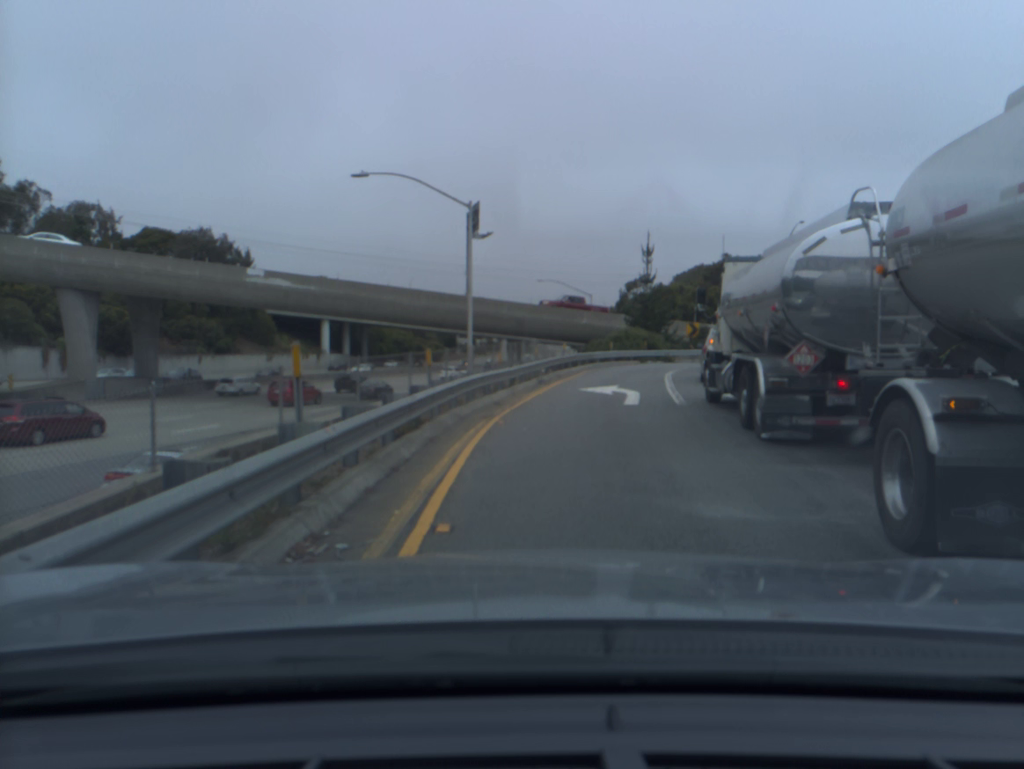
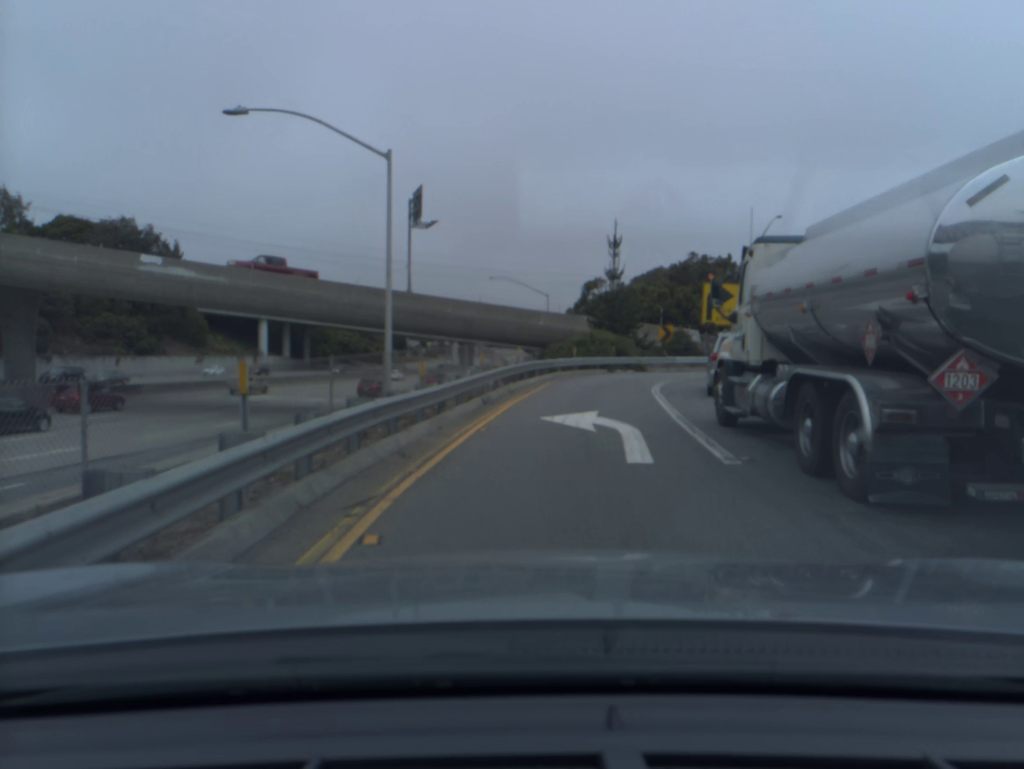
(+0.2, +7.3) m; +3°
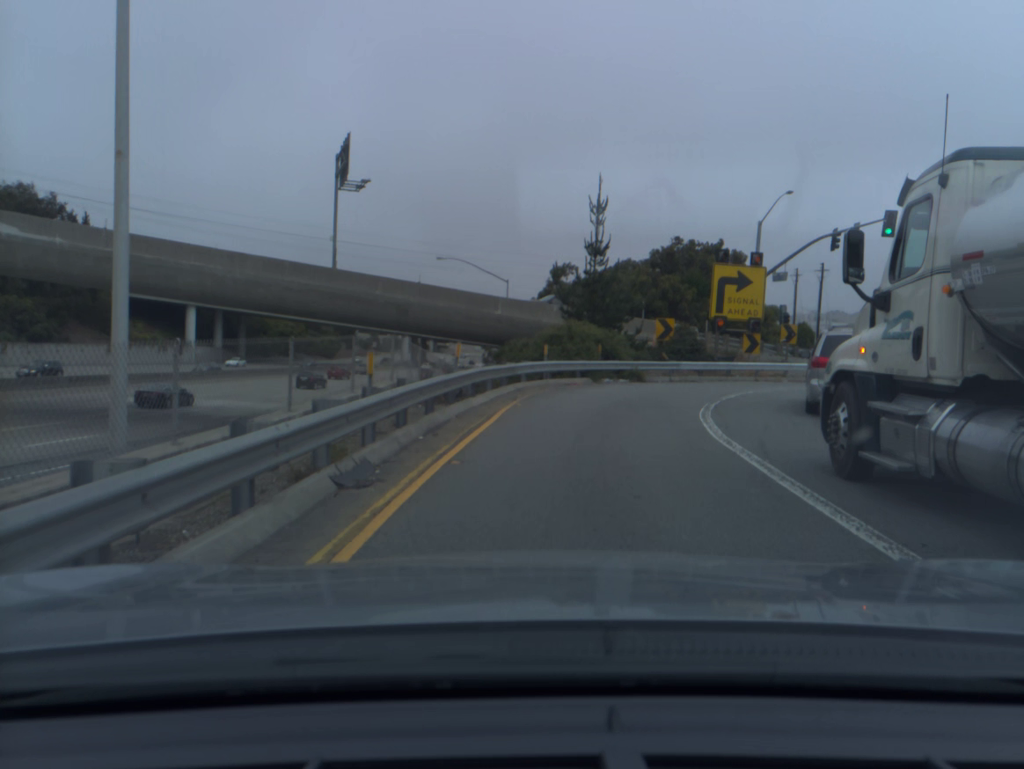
(+0.2, +11.3) m; +3°
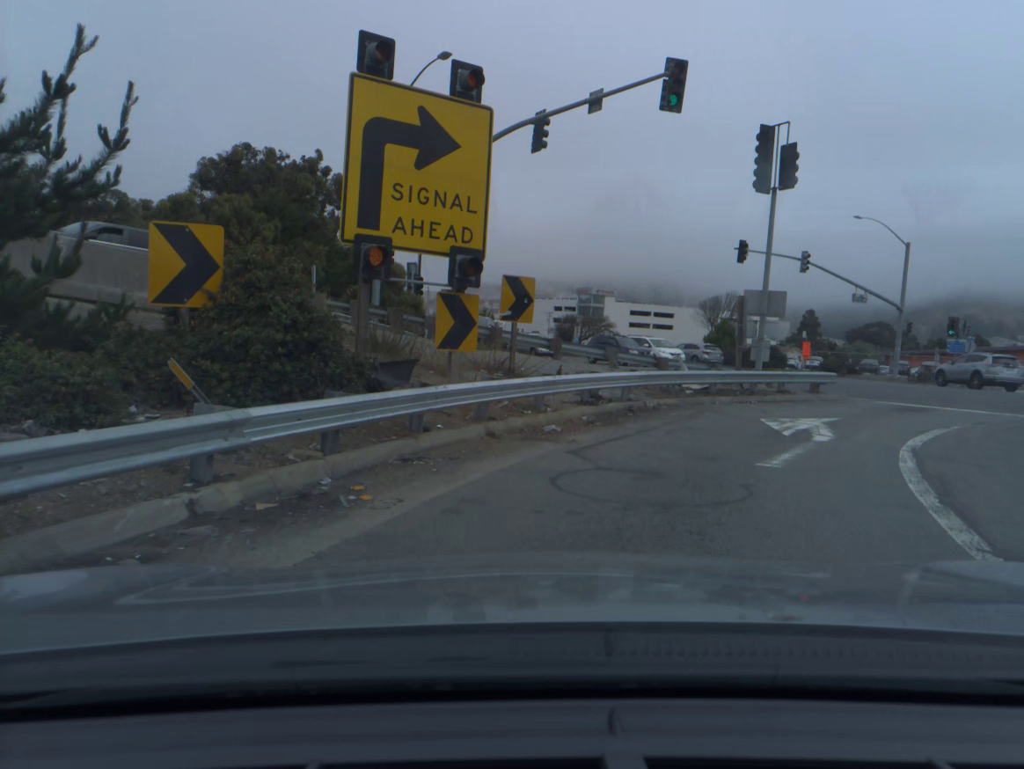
(+4.4, +24.0) m; +31°
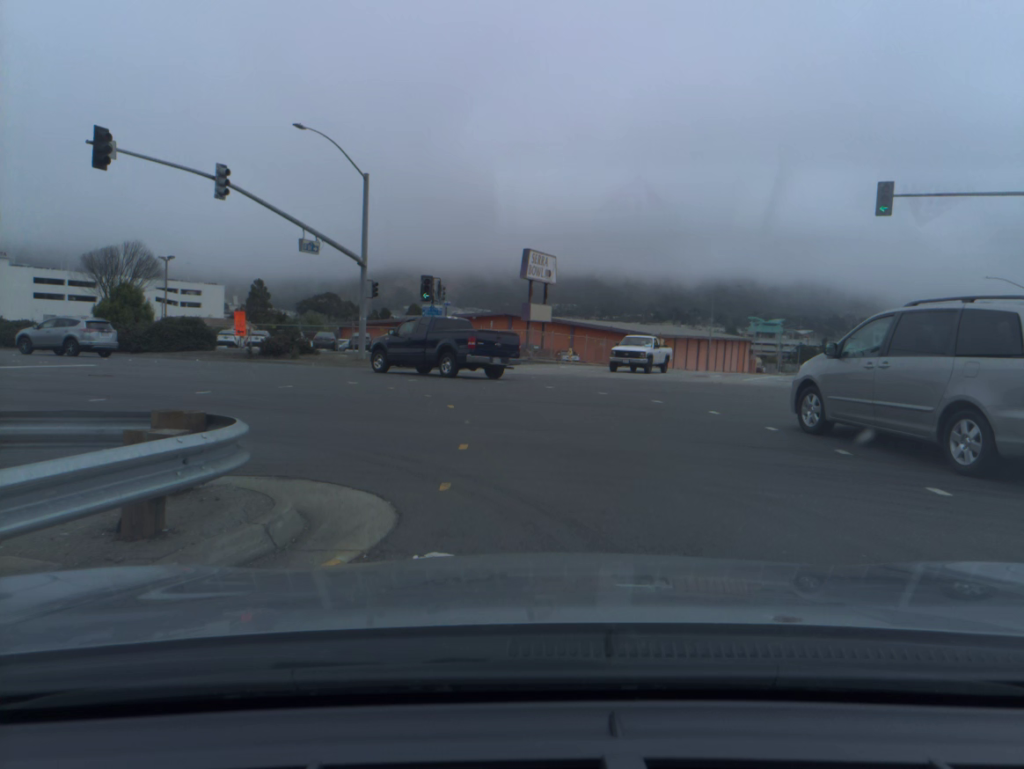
(+6.2, +18.2) m; +37°
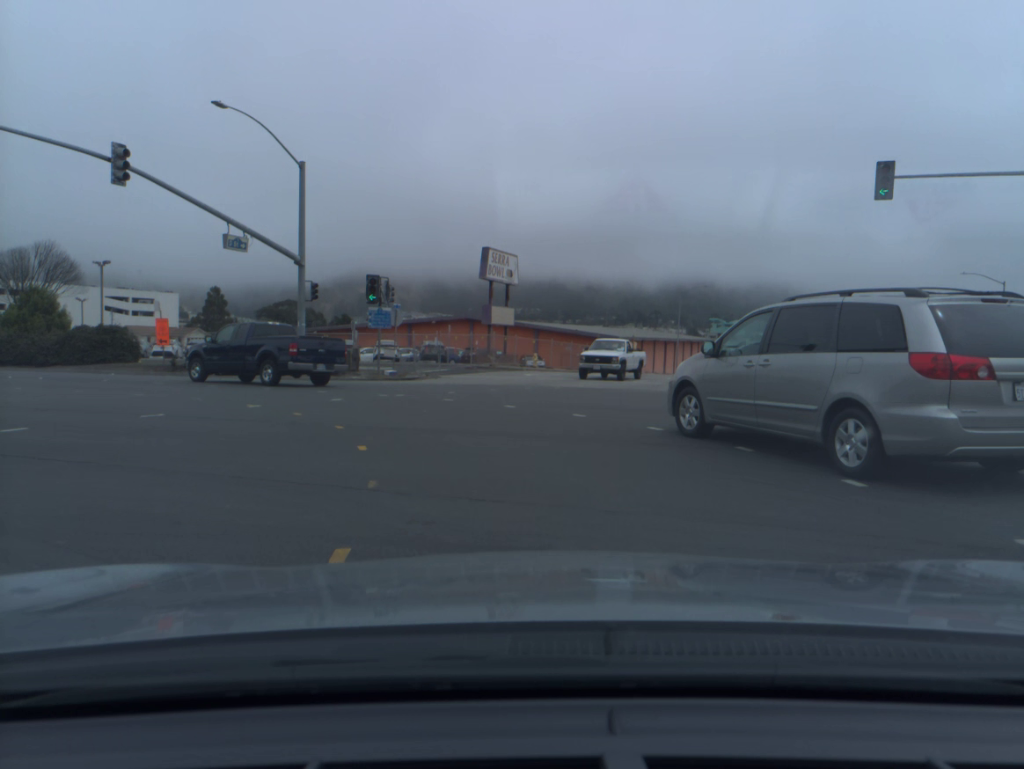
(+0.1, +4.3) m; 0°
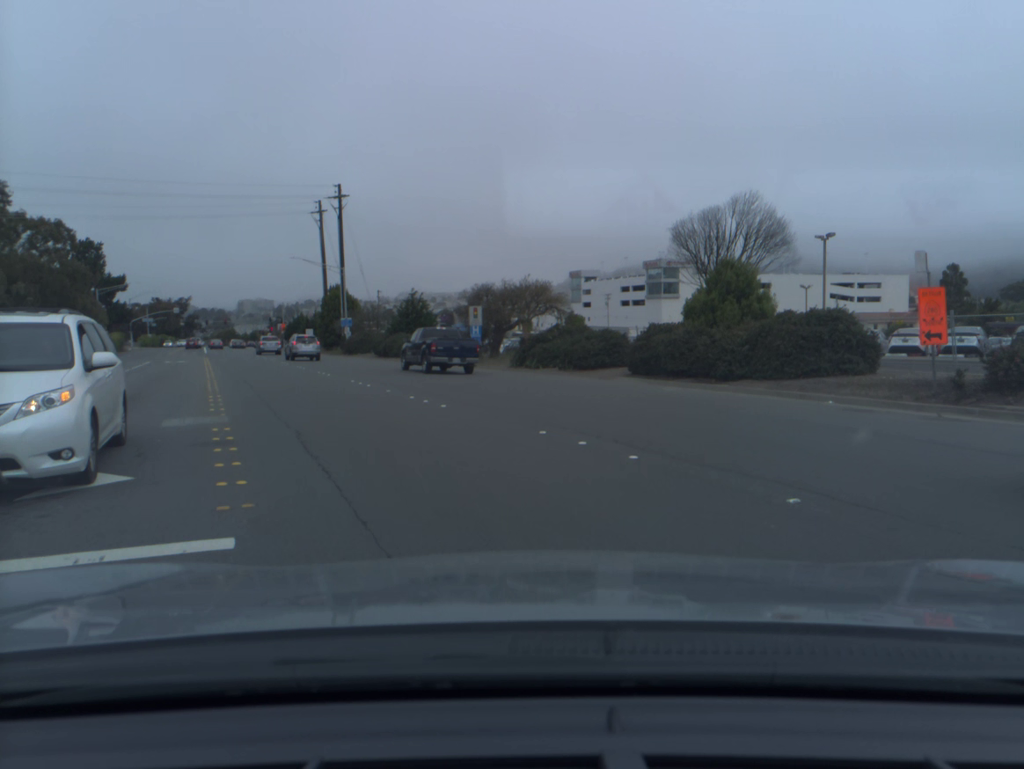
(-8.3, +18.2) m; -50°
